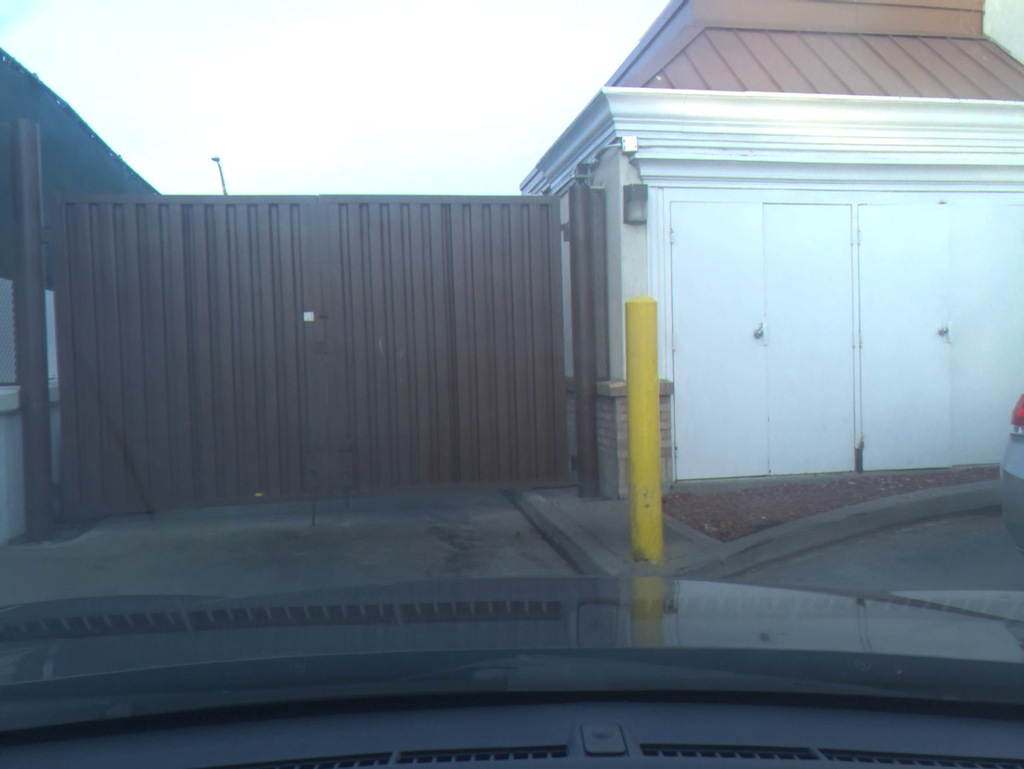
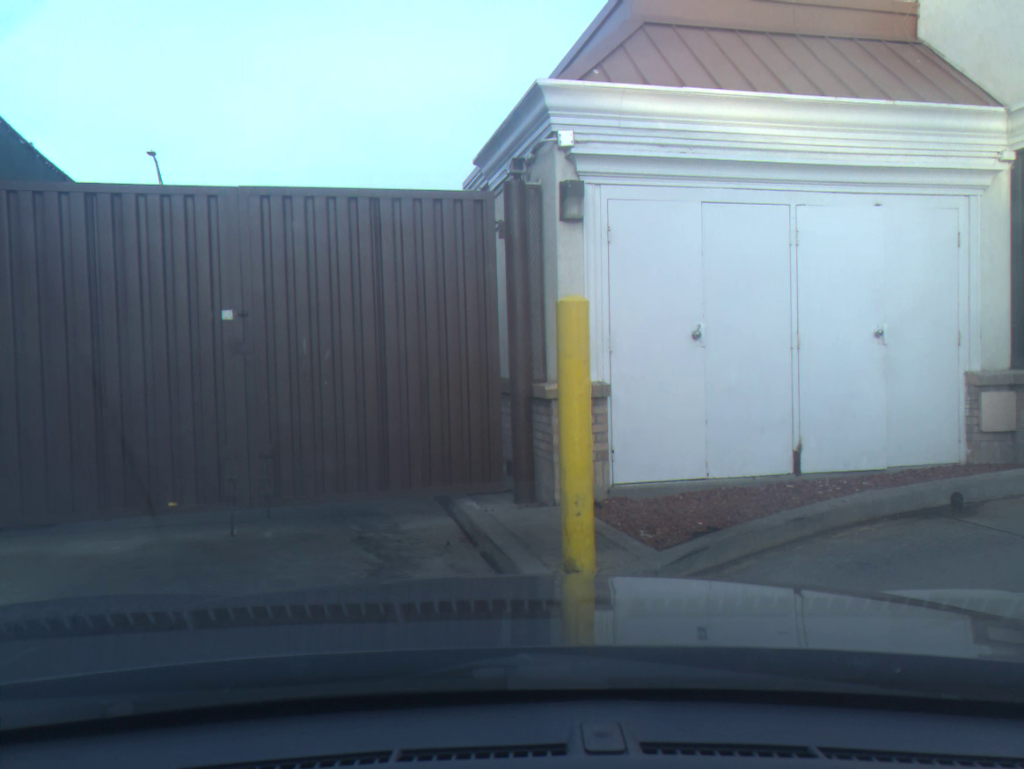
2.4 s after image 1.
(+0.1, +0.2) m; +4°
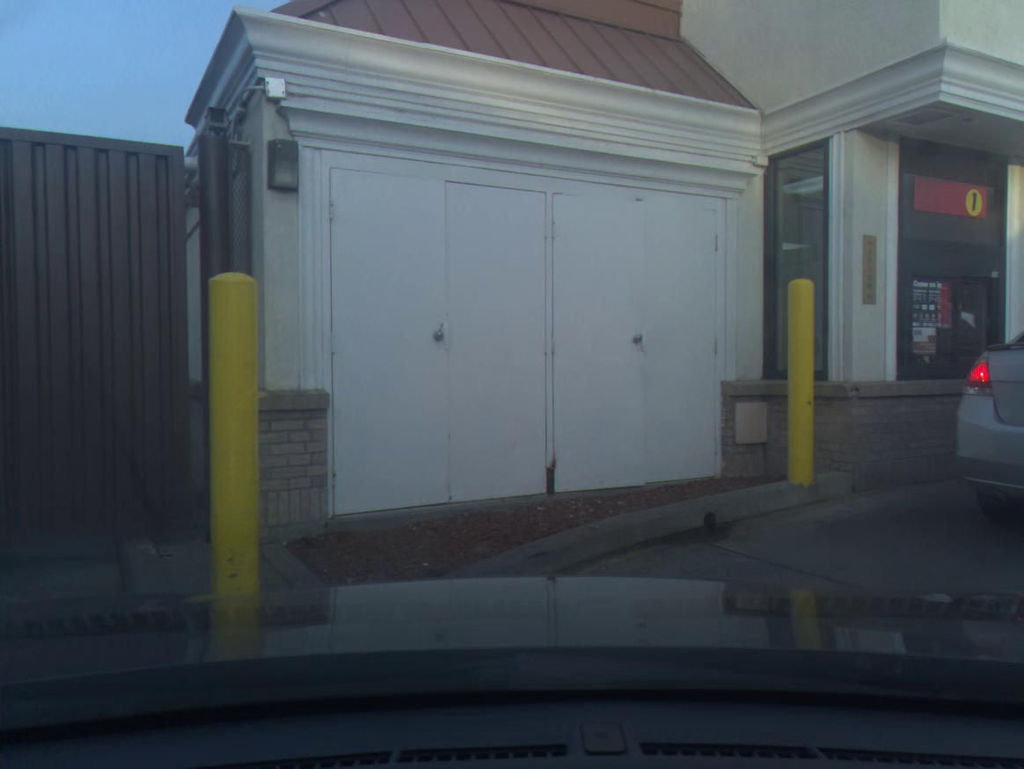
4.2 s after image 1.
(+0.5, +0.8) m; +14°
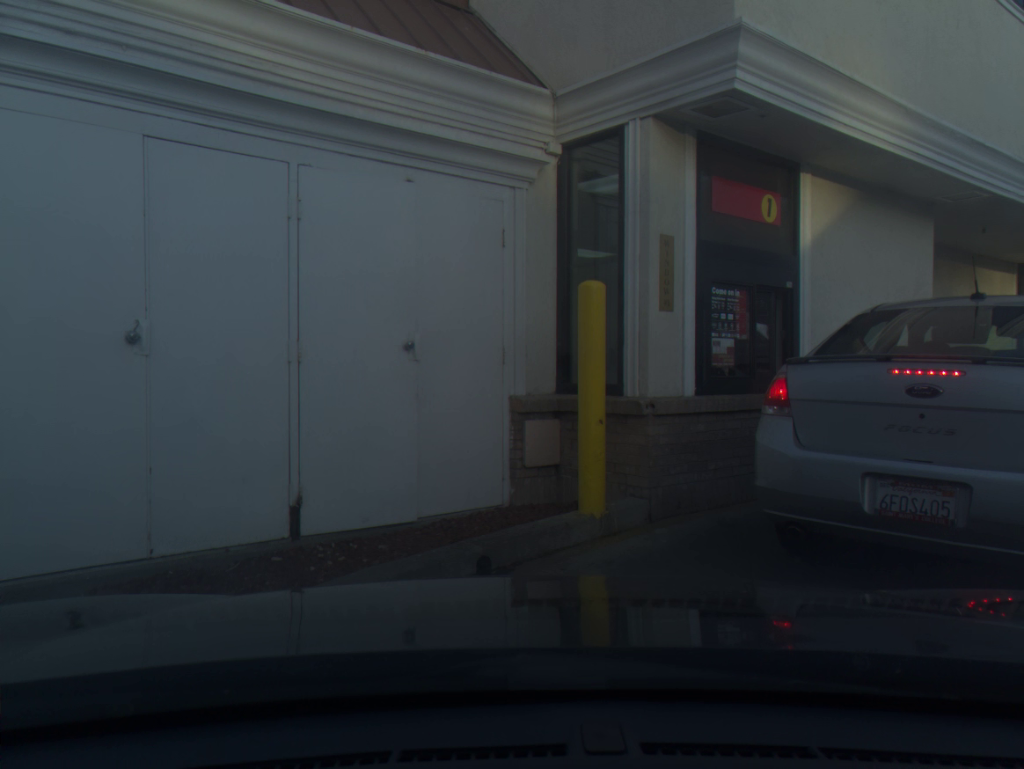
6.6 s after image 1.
(+0.4, +0.8) m; +13°
